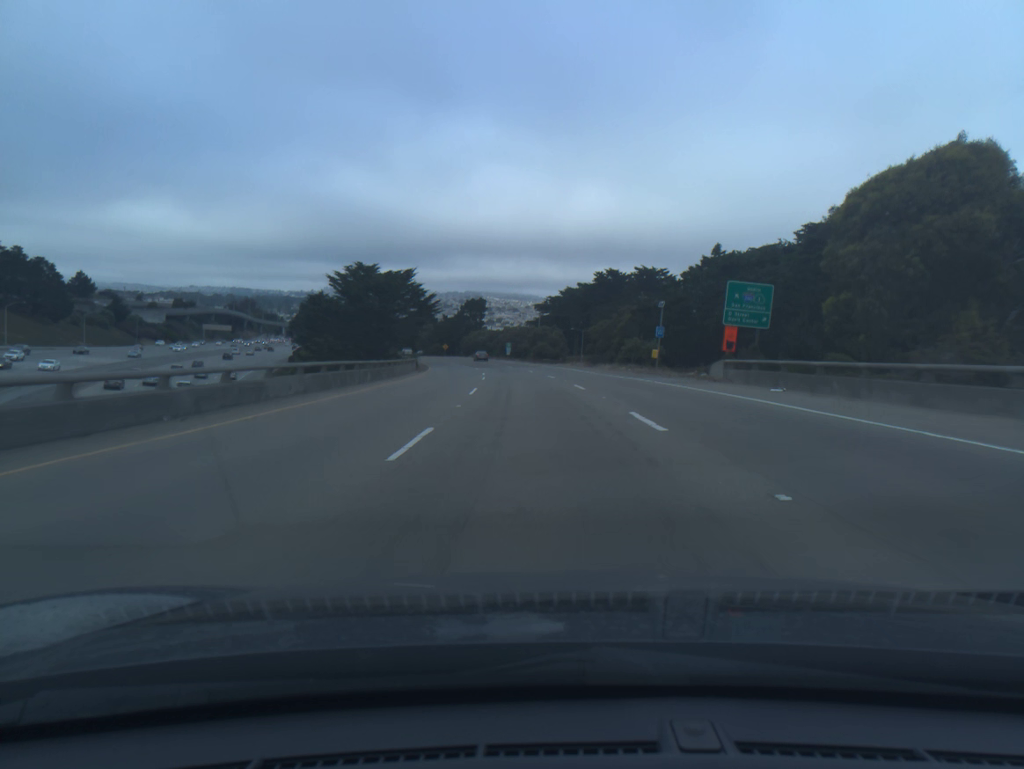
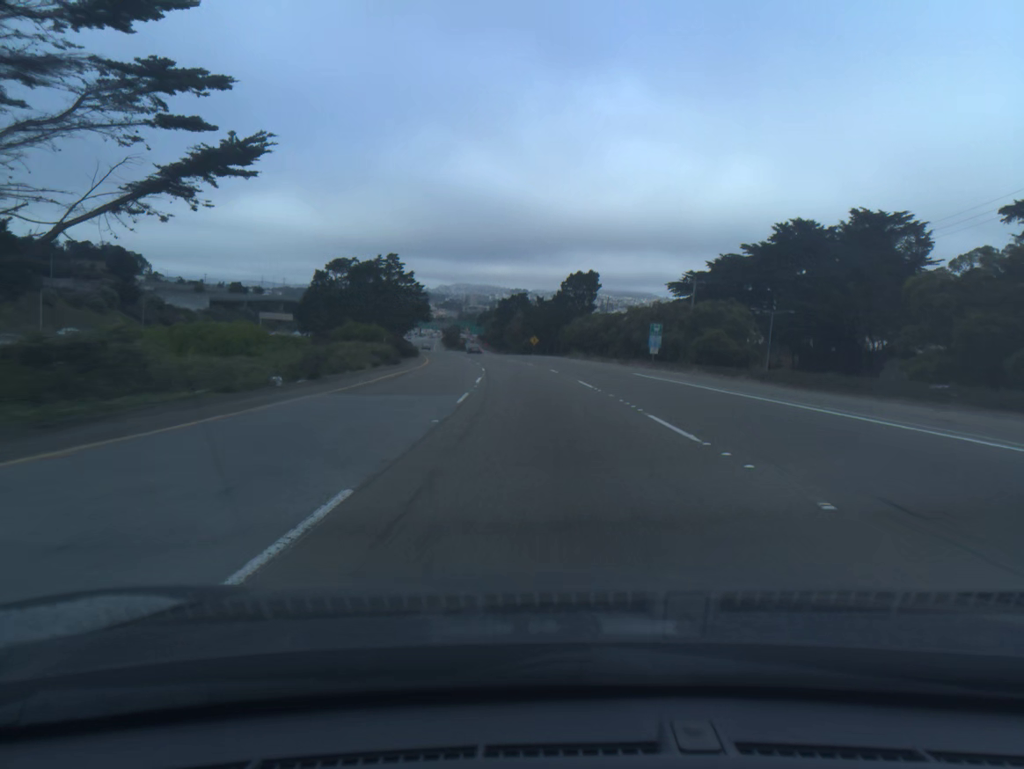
(-5.2, +76.9) m; -8°
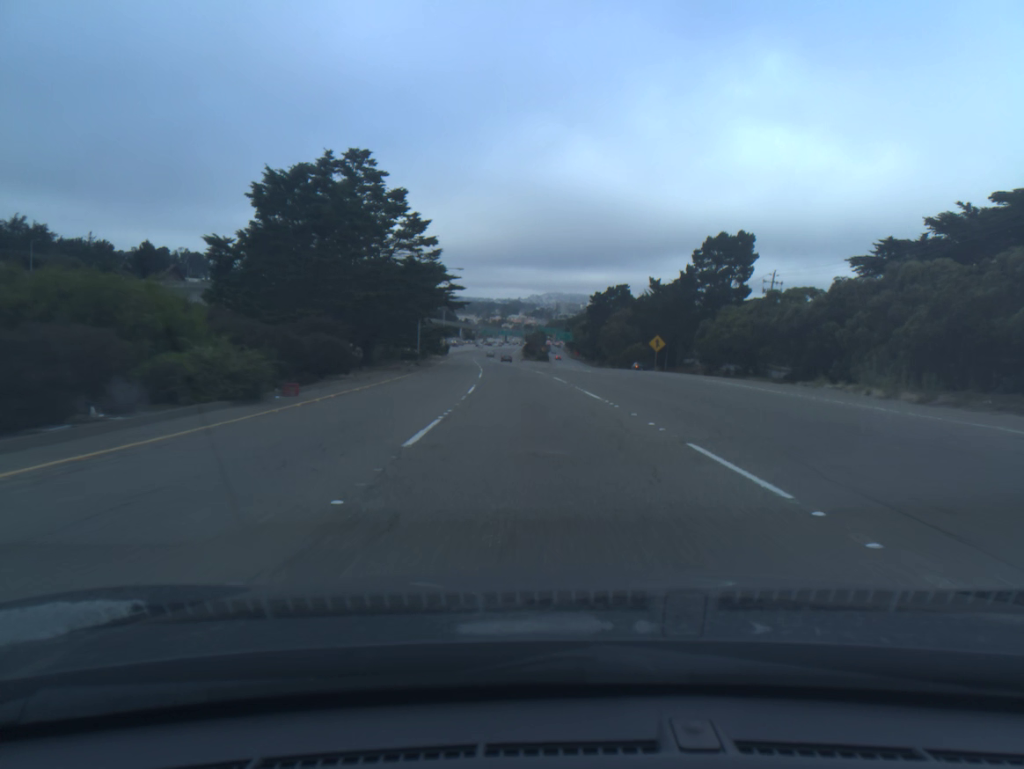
(-3.5, +62.1) m; -7°
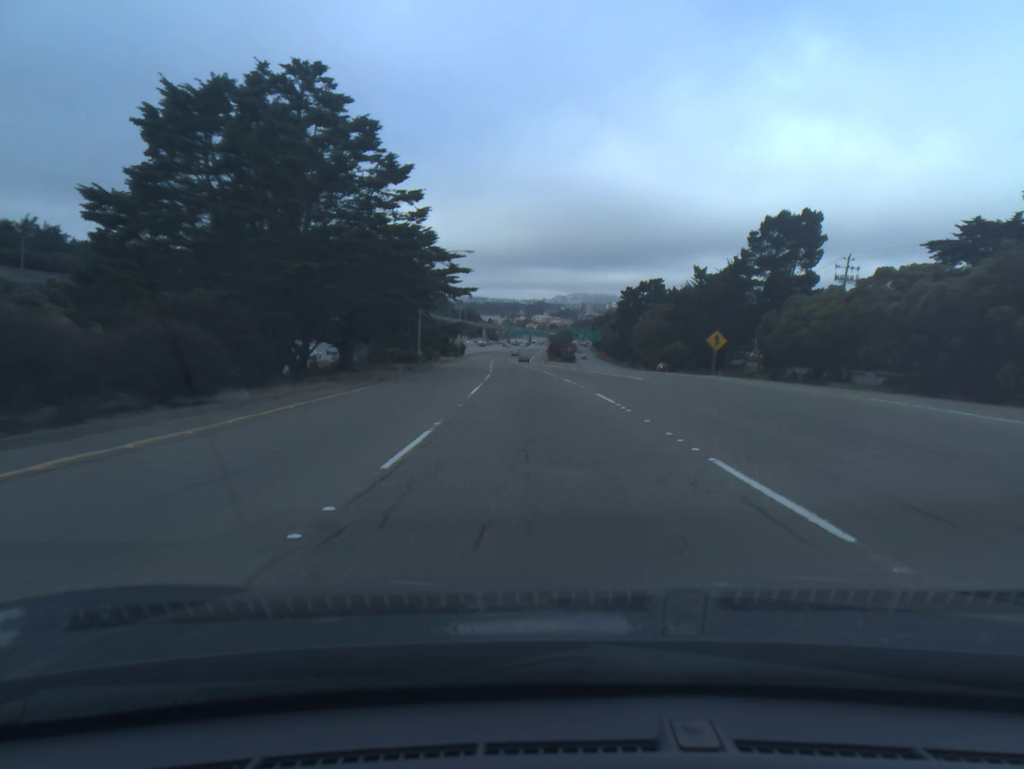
(-0.3, +15.6) m; -2°
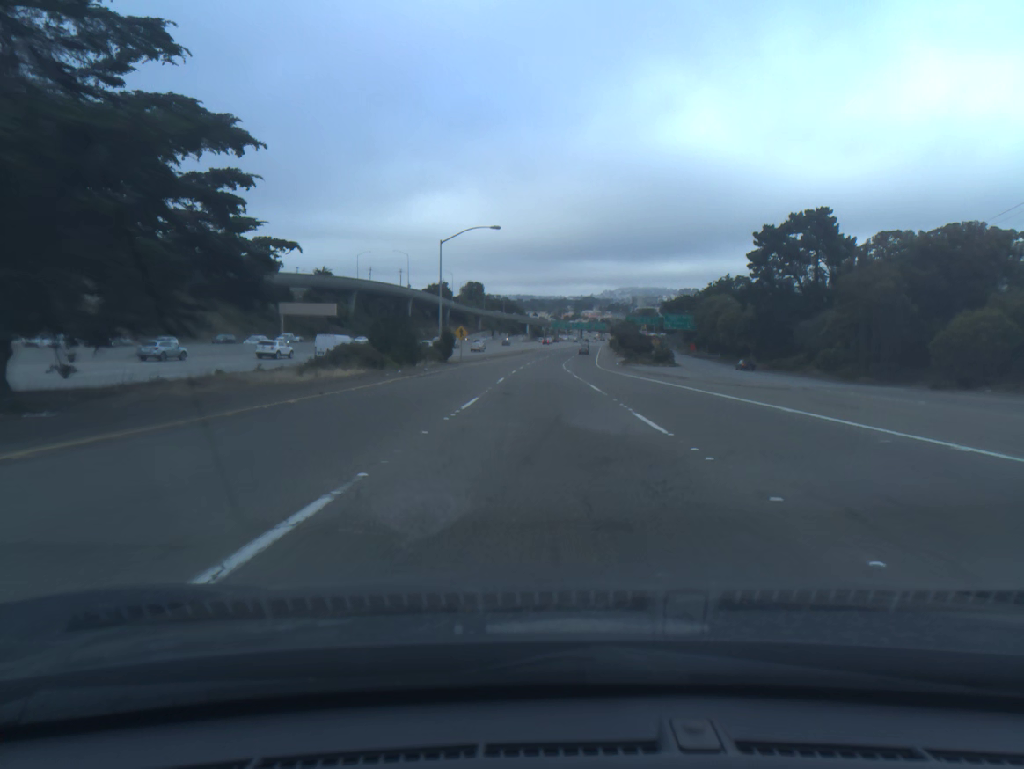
(-3.3, +78.7) m; -4°
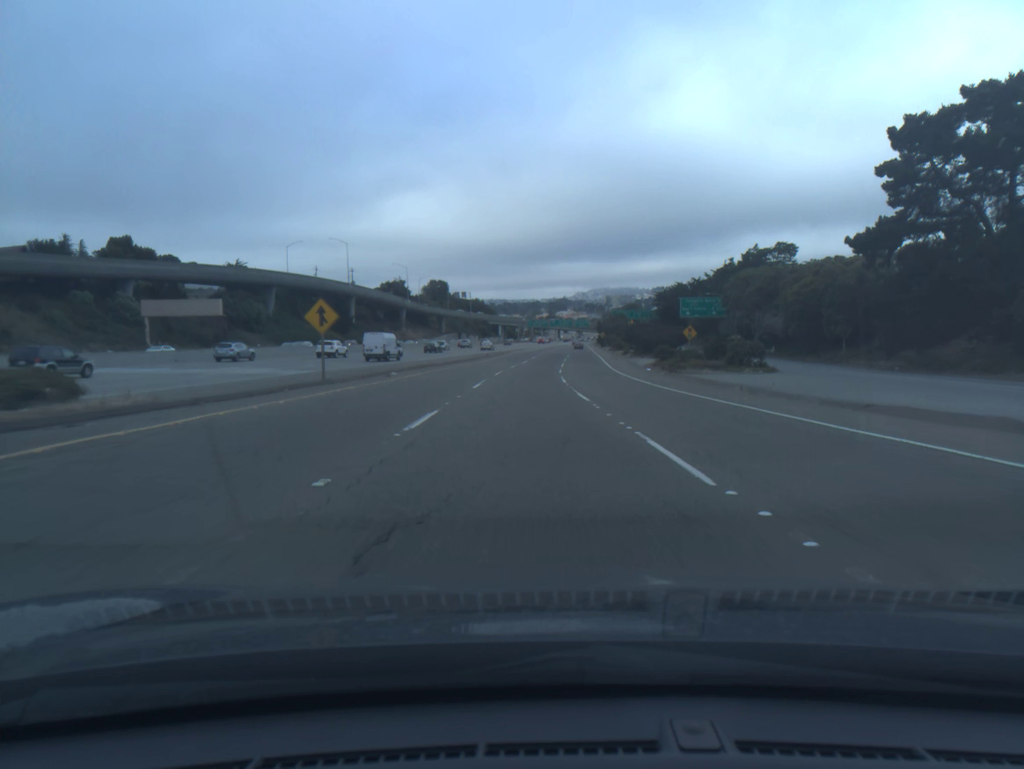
(+0.2, +48.0) m; +2°
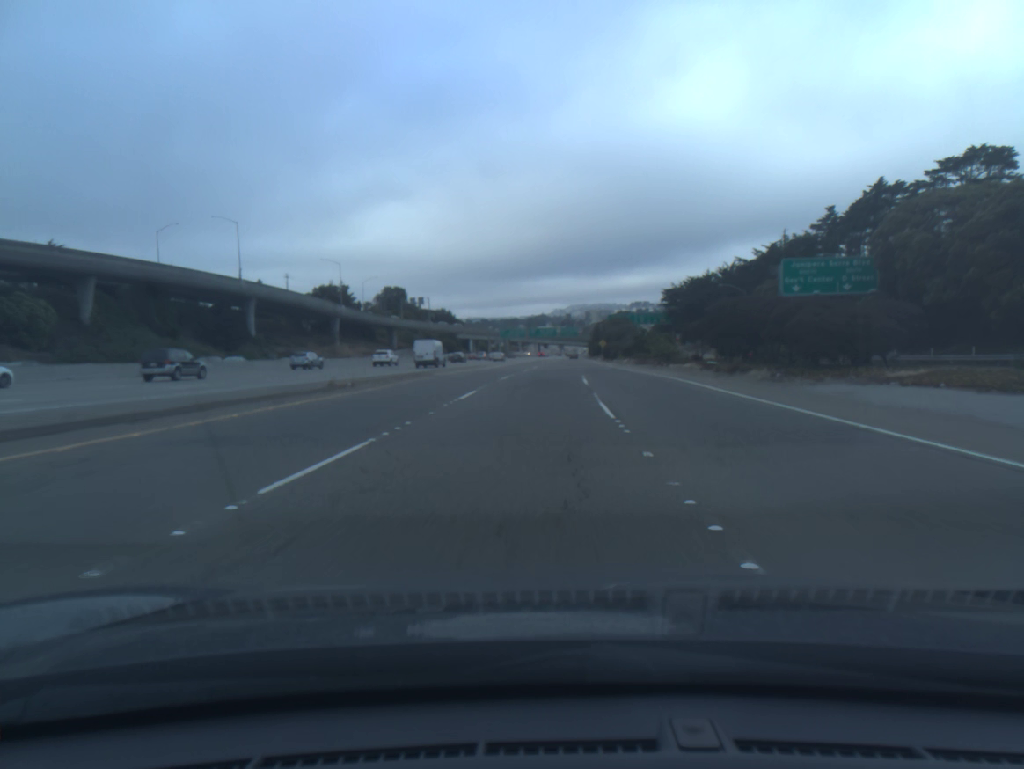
(+0.7, +64.5) m; +2°
